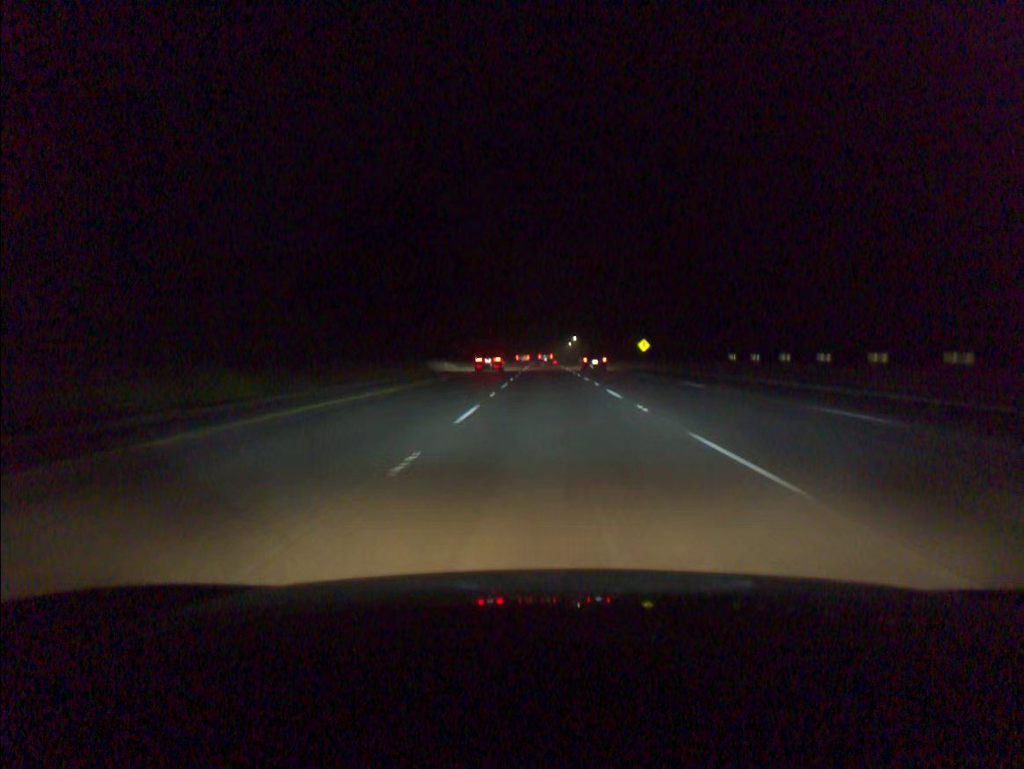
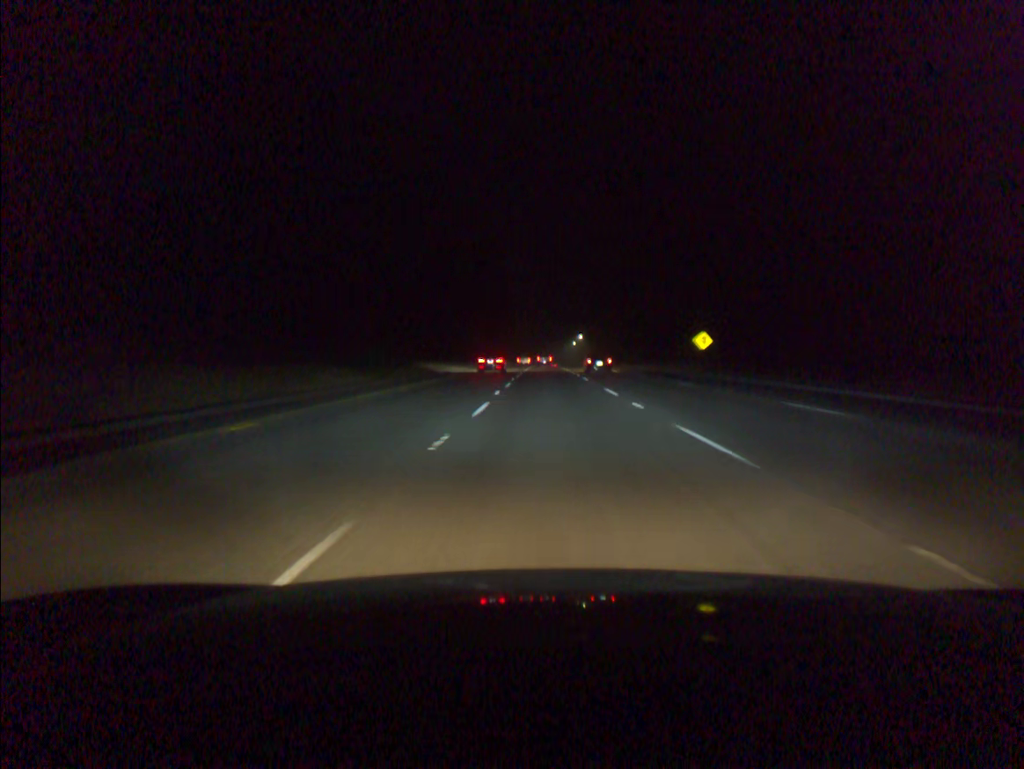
(0.0, +41.9) m; 0°
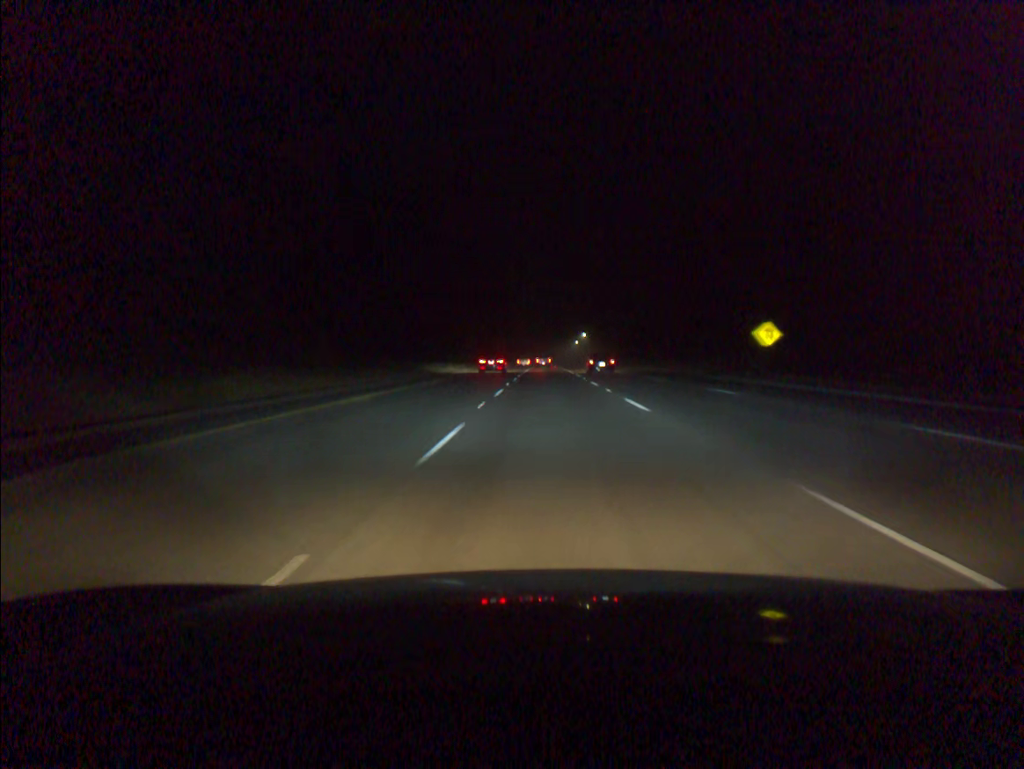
(0.0, +21.0) m; 0°
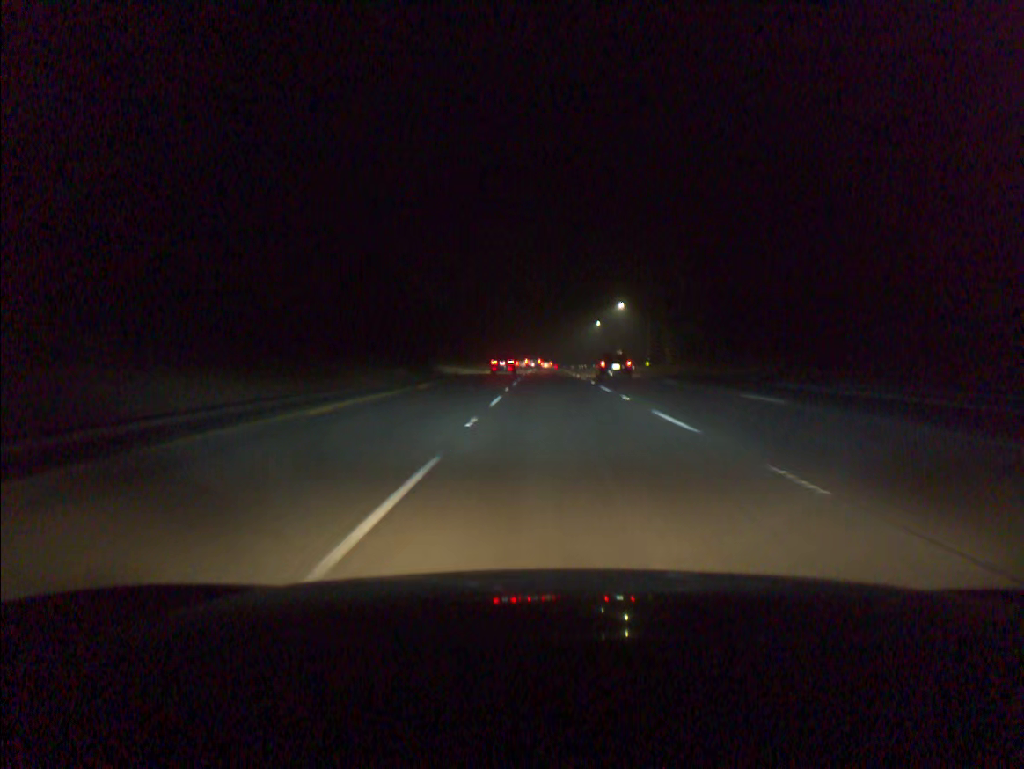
(+0.1, +106.7) m; 0°
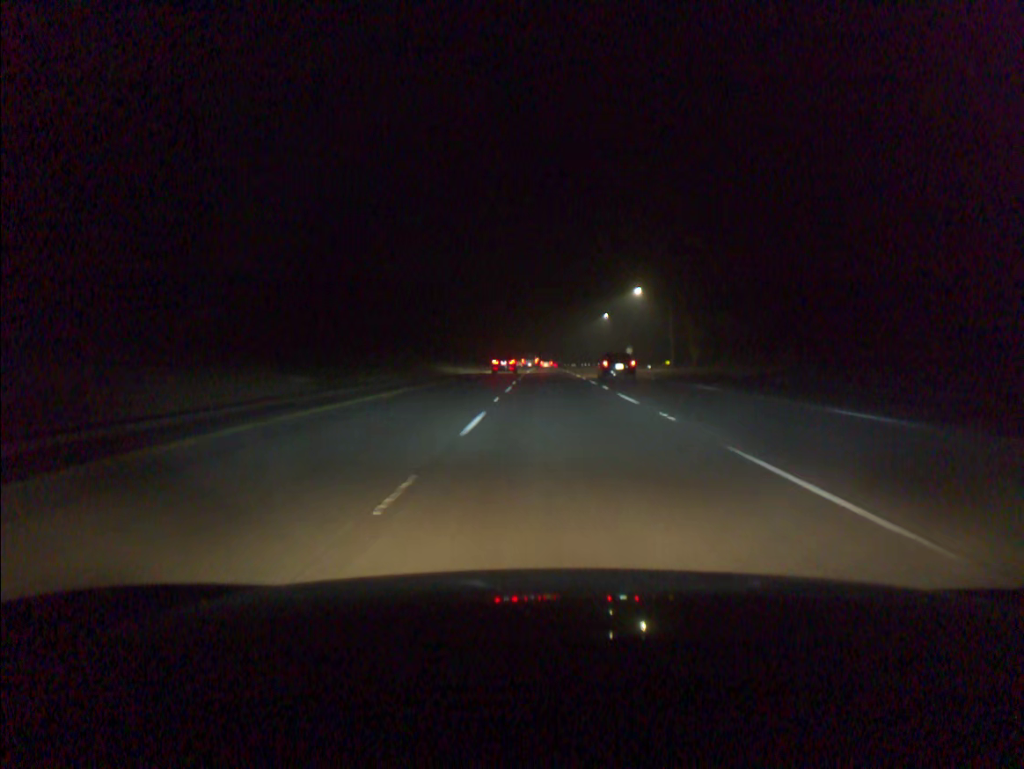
(0.0, +21.8) m; 0°
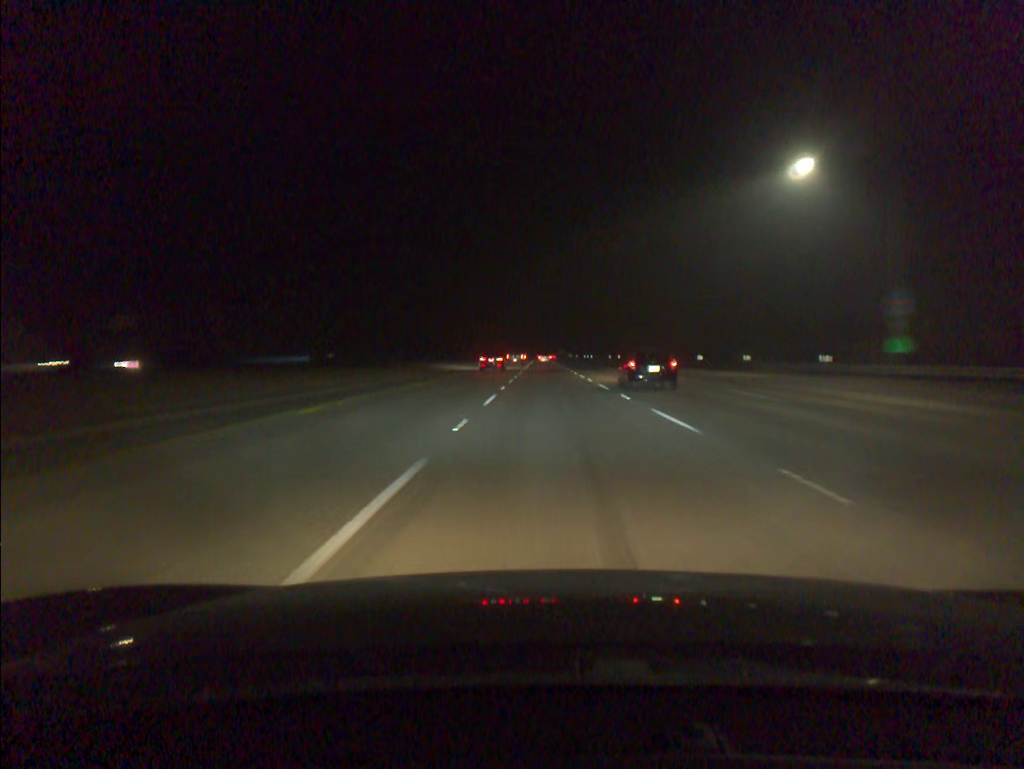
(+0.2, +109.9) m; 0°
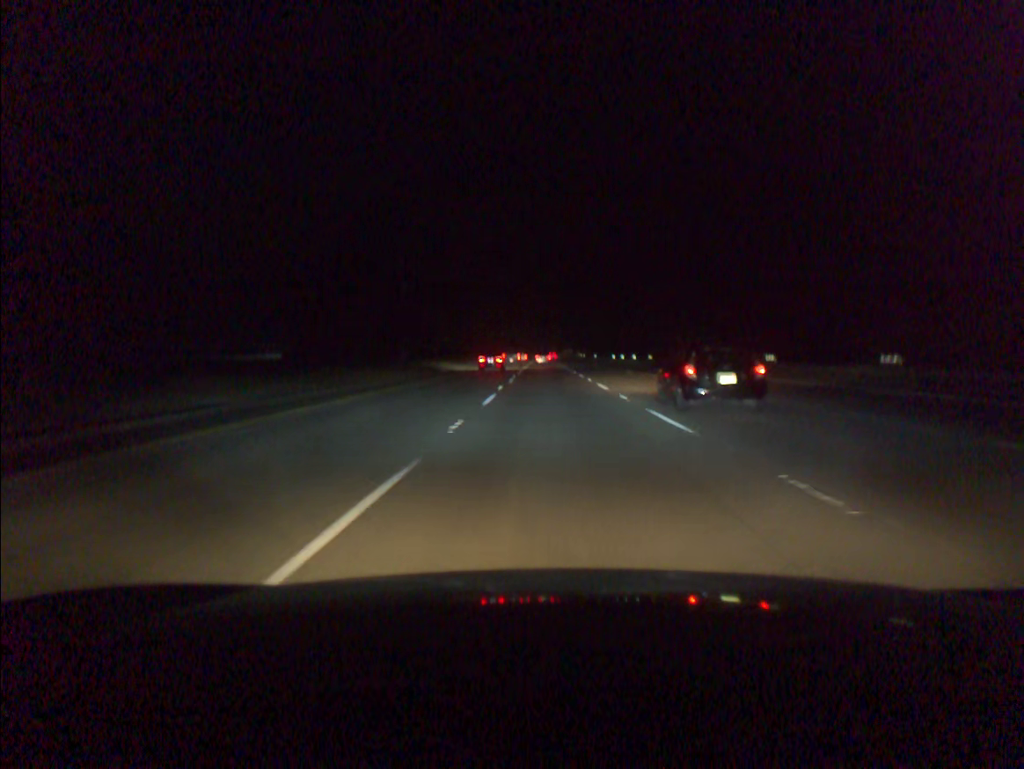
(0.0, +87.9) m; 0°
